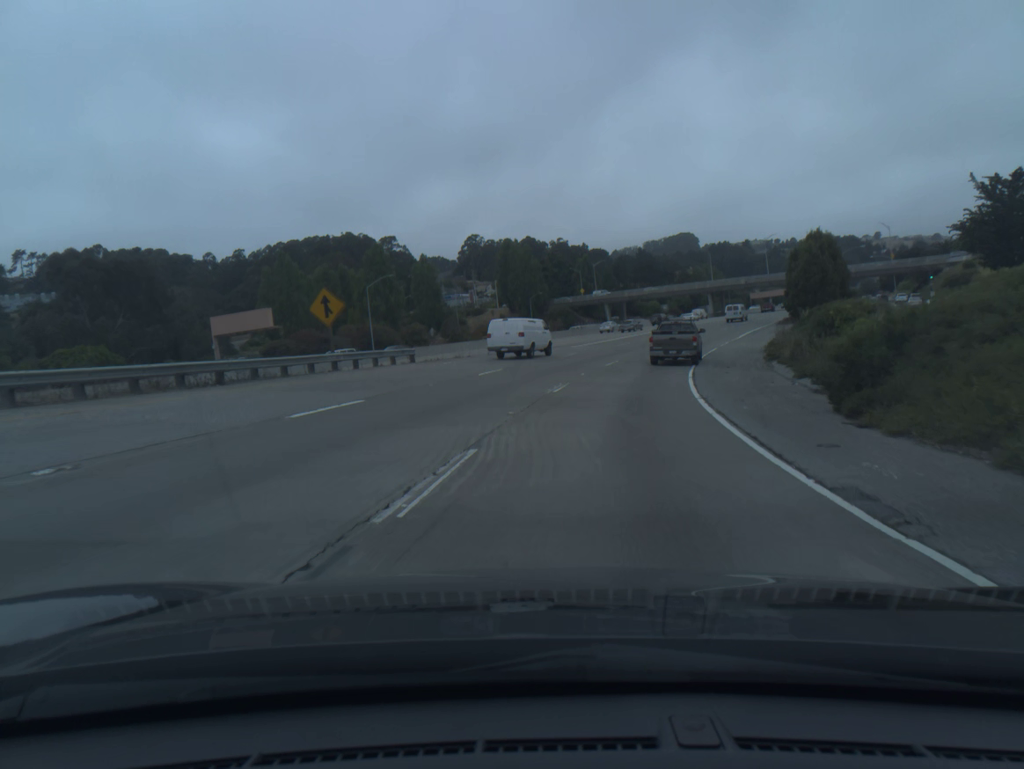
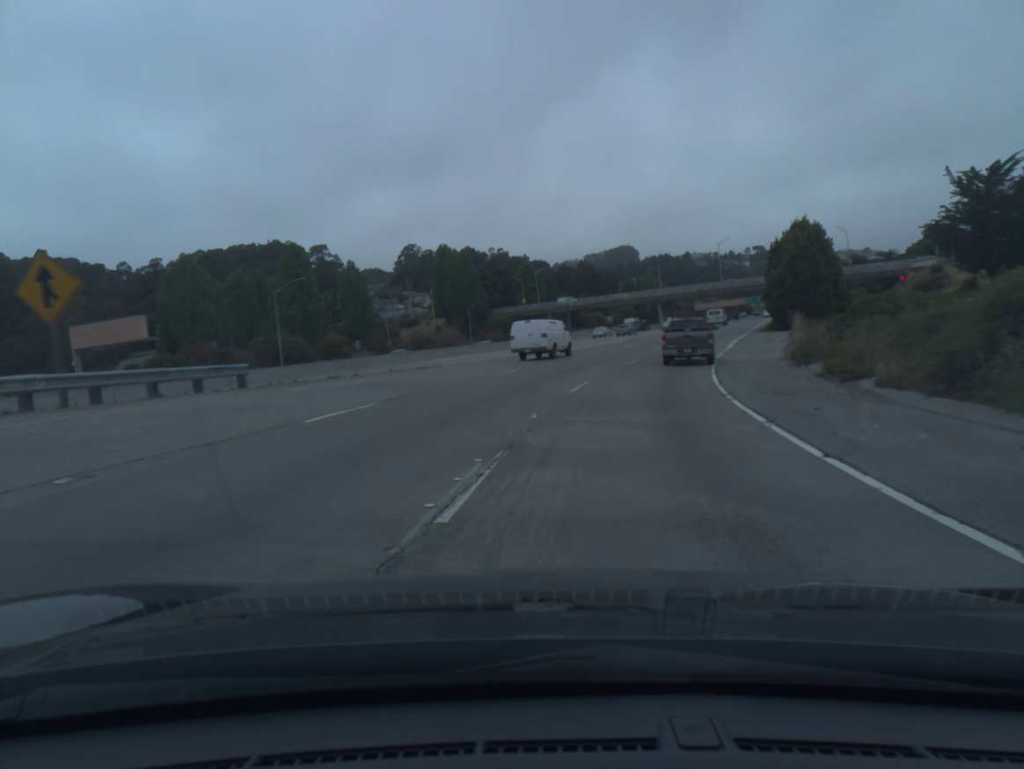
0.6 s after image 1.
(+0.5, +14.6) m; +4°
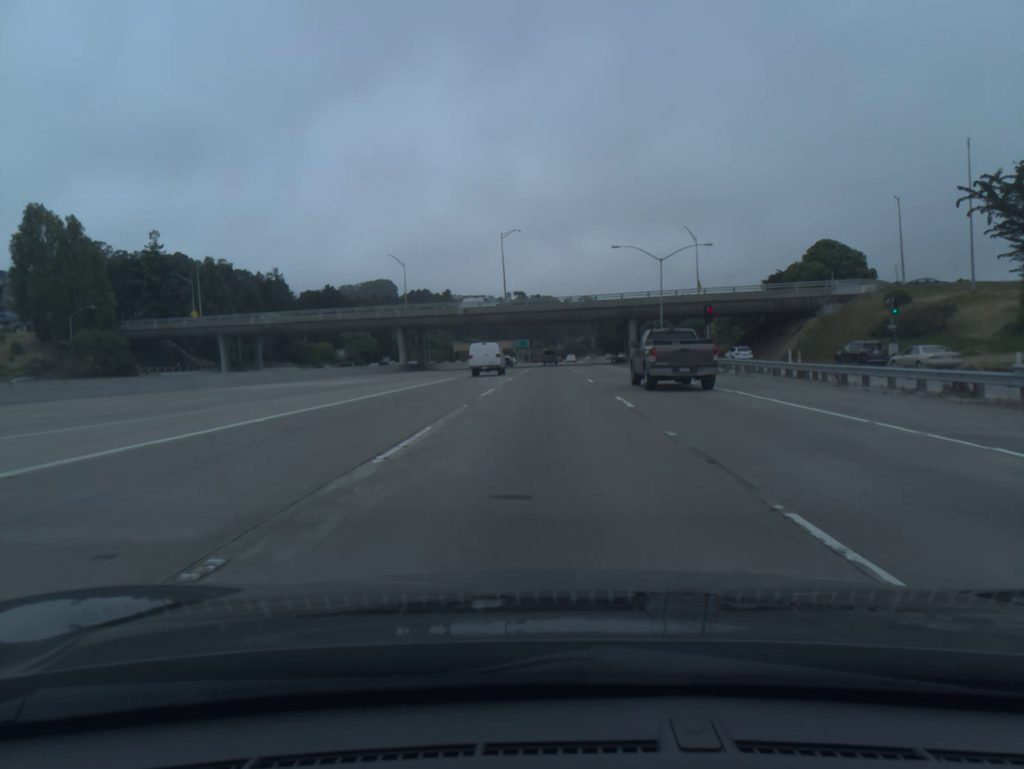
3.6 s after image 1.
(+12.9, +72.4) m; +17°
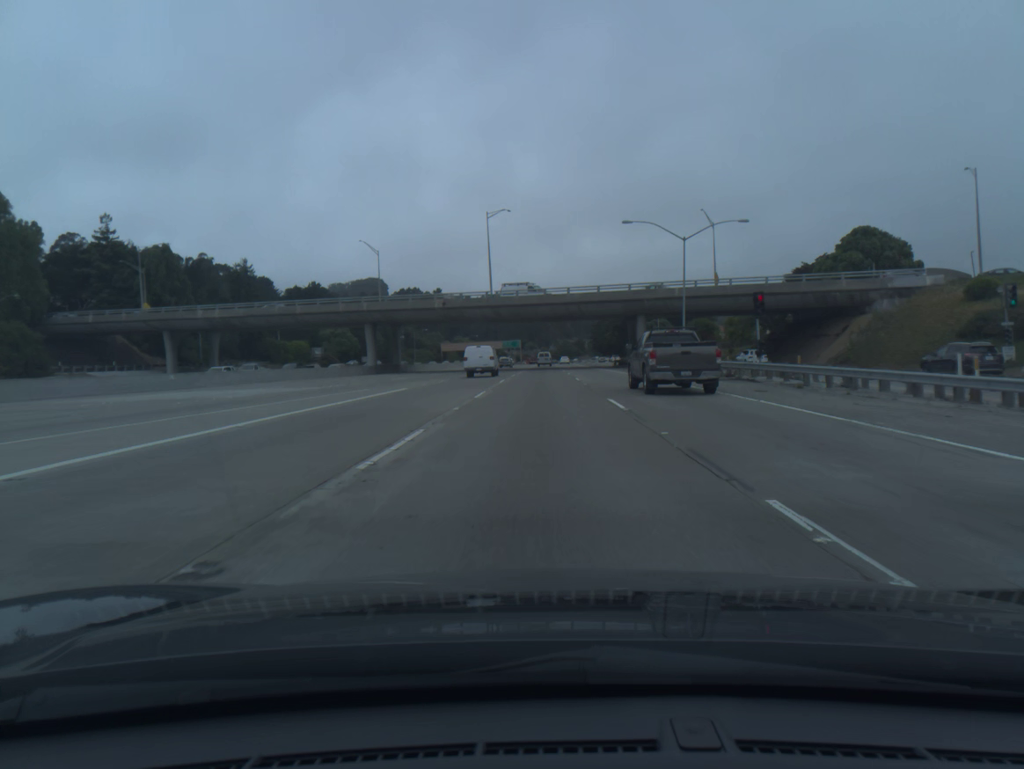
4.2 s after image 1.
(+0.1, +14.5) m; 0°
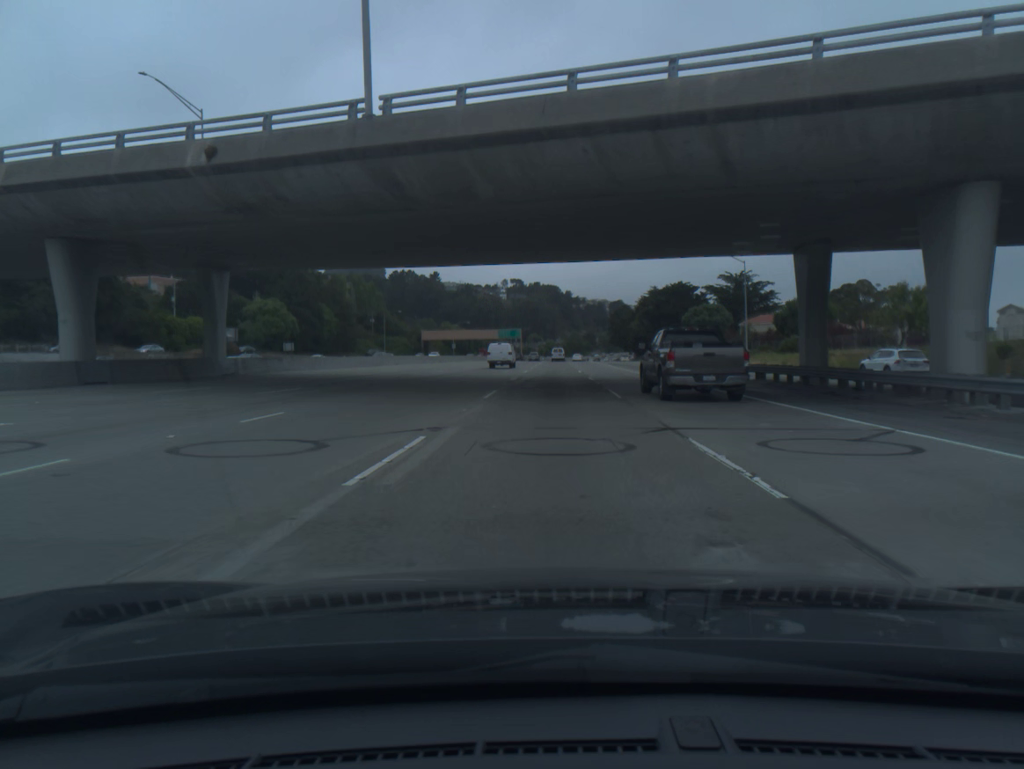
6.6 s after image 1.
(-0.1, +58.4) m; 0°
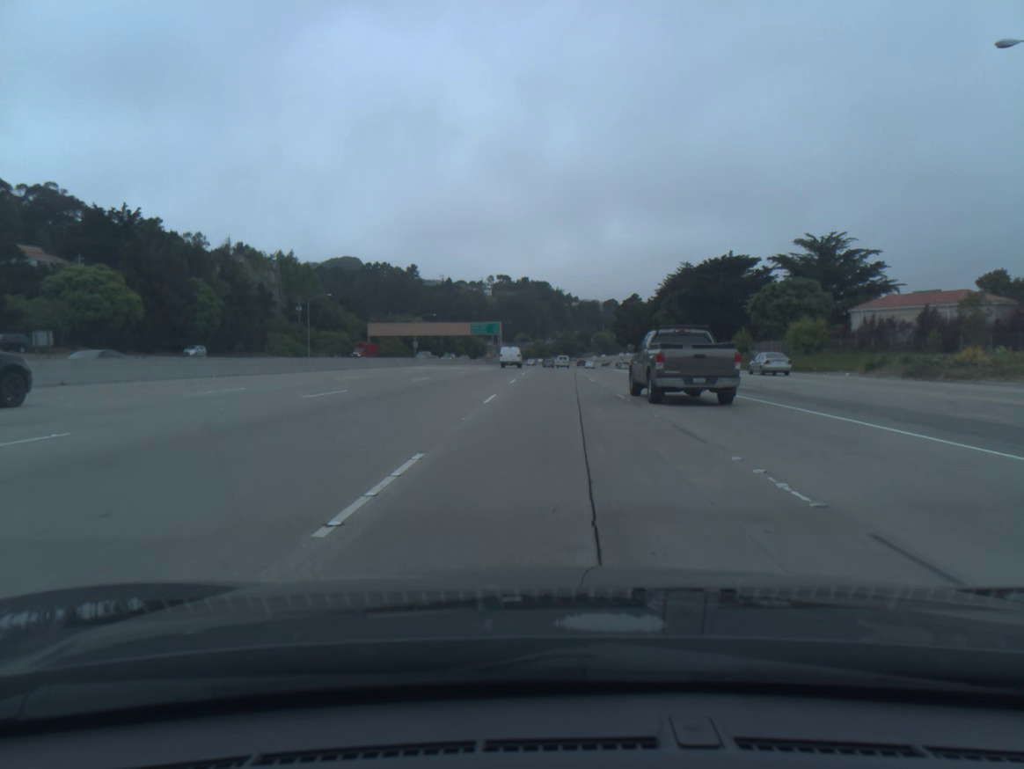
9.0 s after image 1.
(+0.4, +59.5) m; +1°
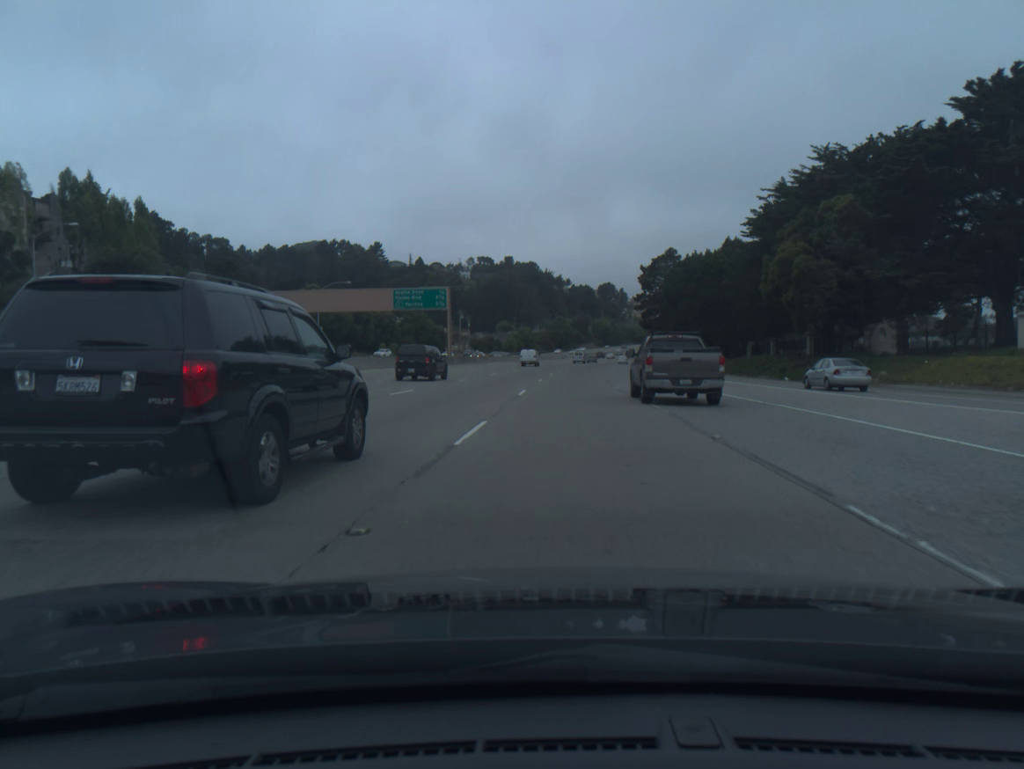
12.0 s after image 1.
(+0.8, +76.7) m; +1°
